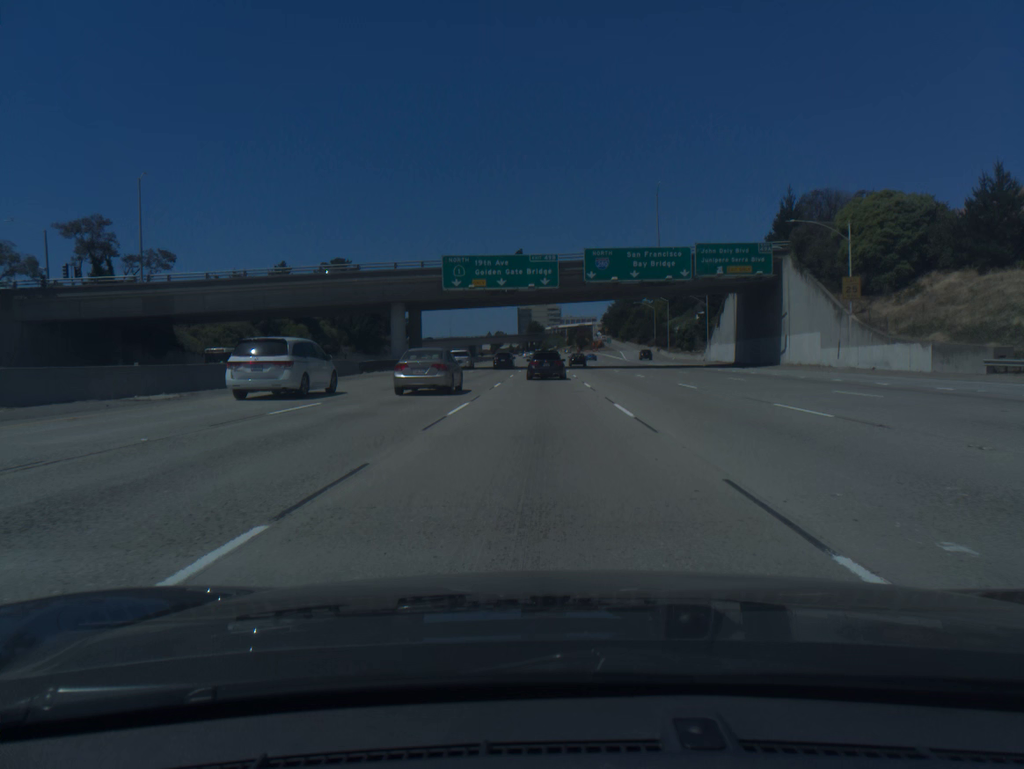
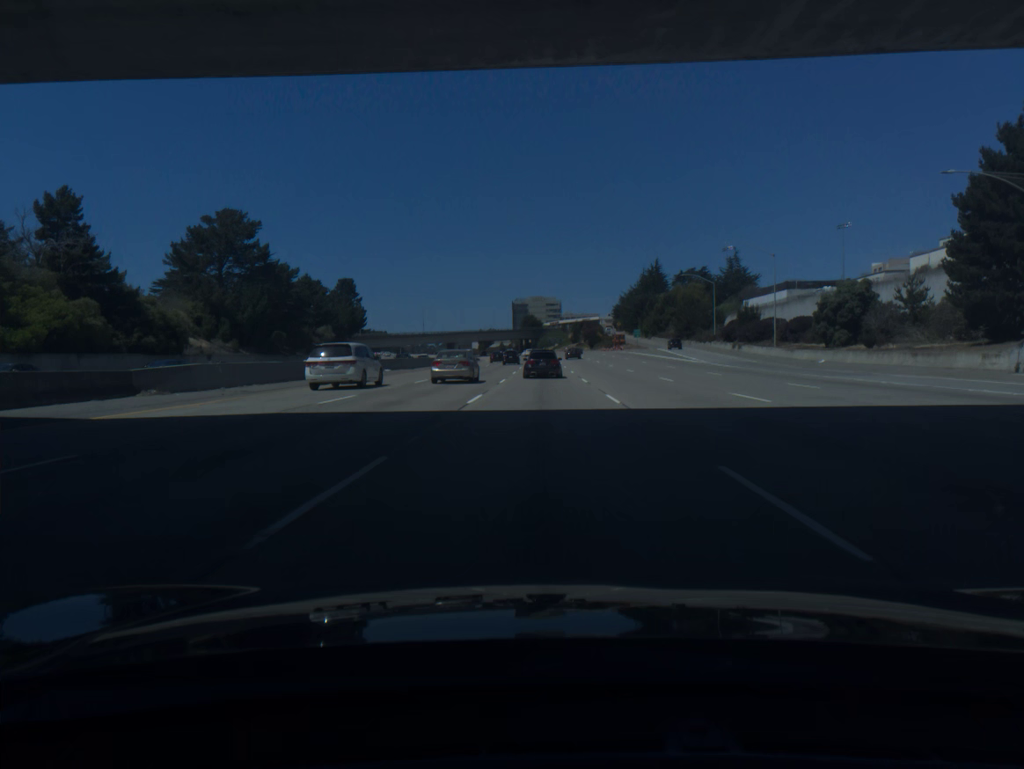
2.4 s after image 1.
(0.0, +67.6) m; 0°
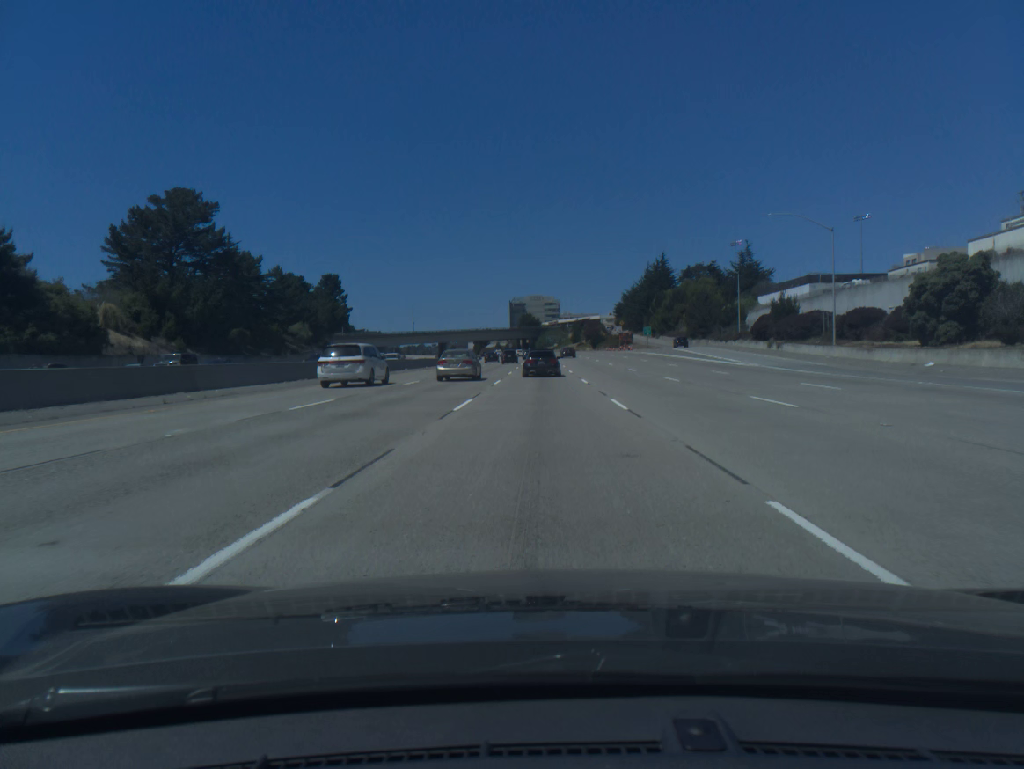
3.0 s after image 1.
(0.0, +16.6) m; 0°
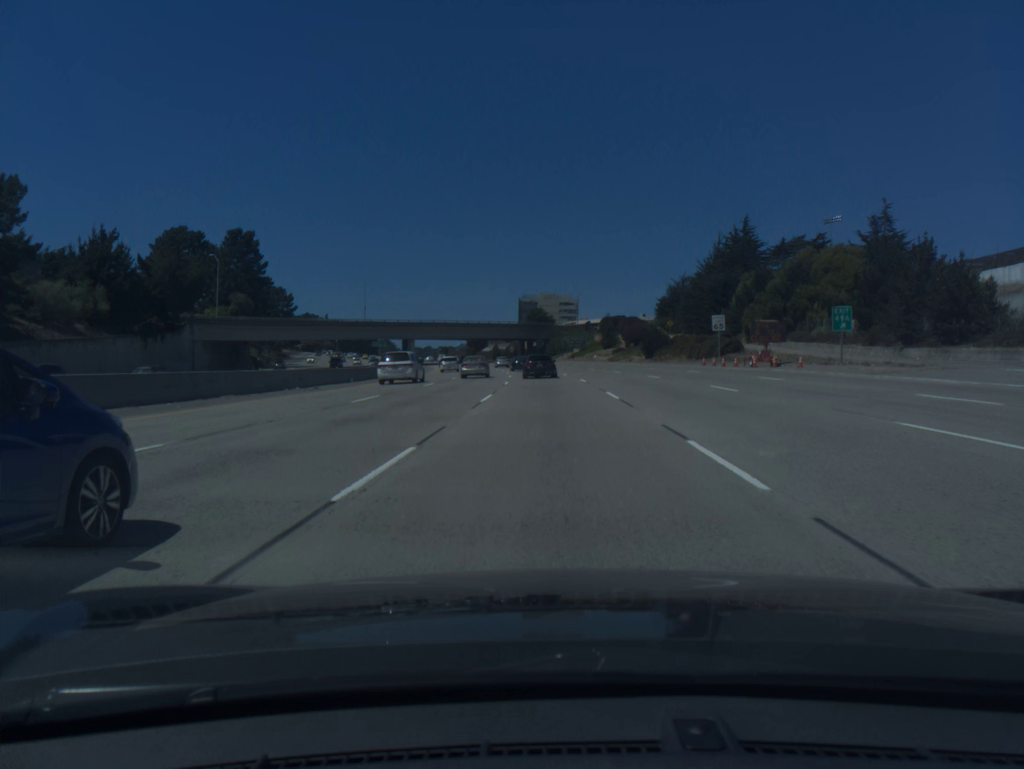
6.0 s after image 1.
(-0.6, +81.3) m; -1°
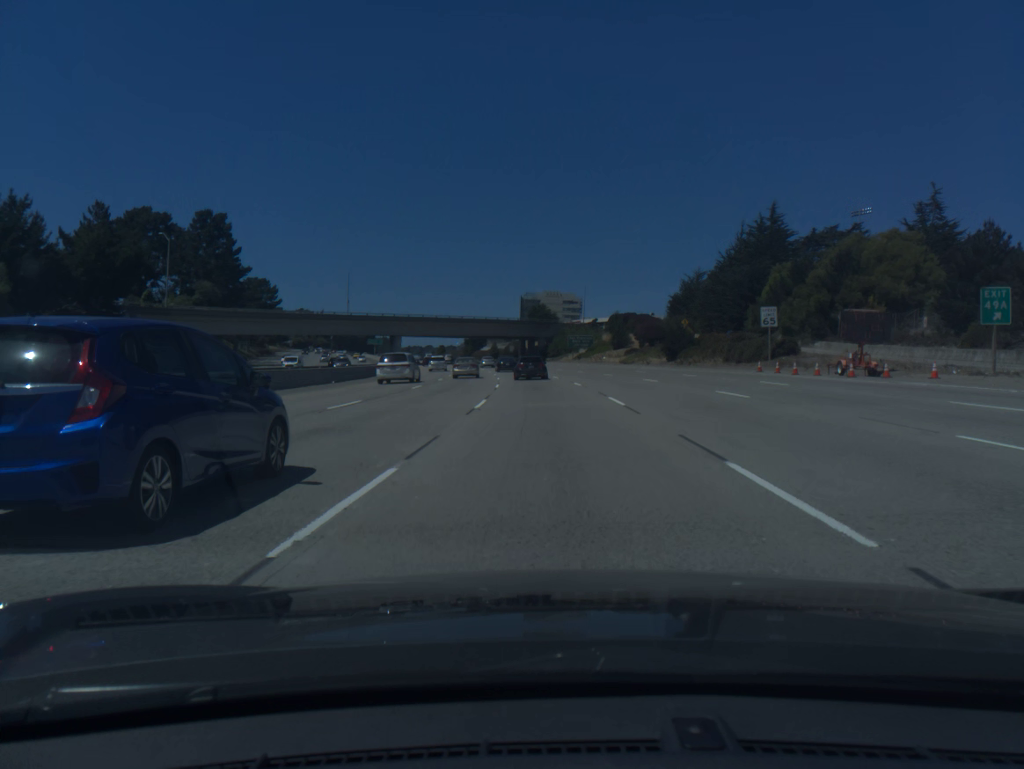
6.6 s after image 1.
(0.0, +16.0) m; 0°
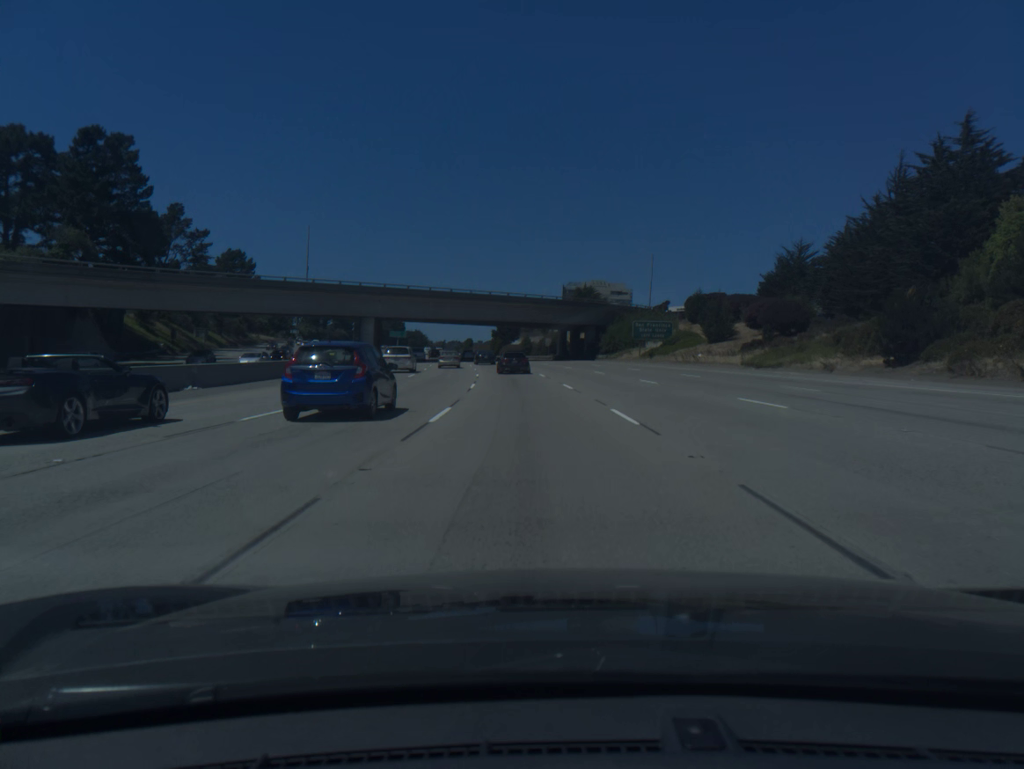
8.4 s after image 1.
(-0.9, +48.1) m; -3°
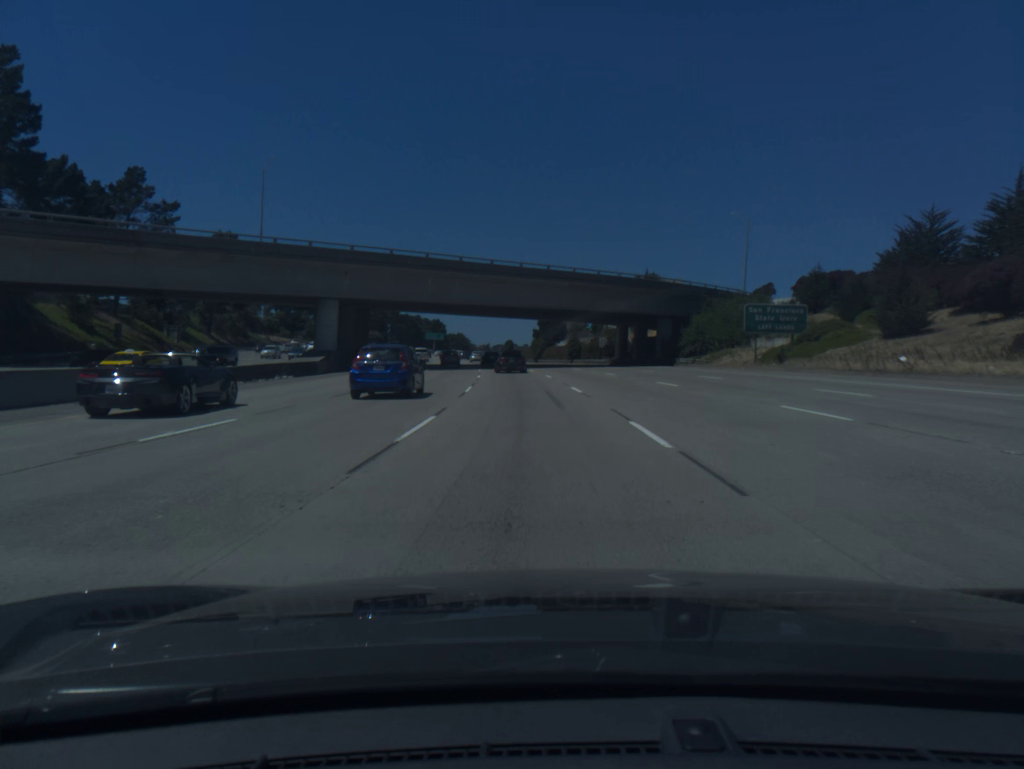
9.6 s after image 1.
(-0.9, +32.1) m; -3°
